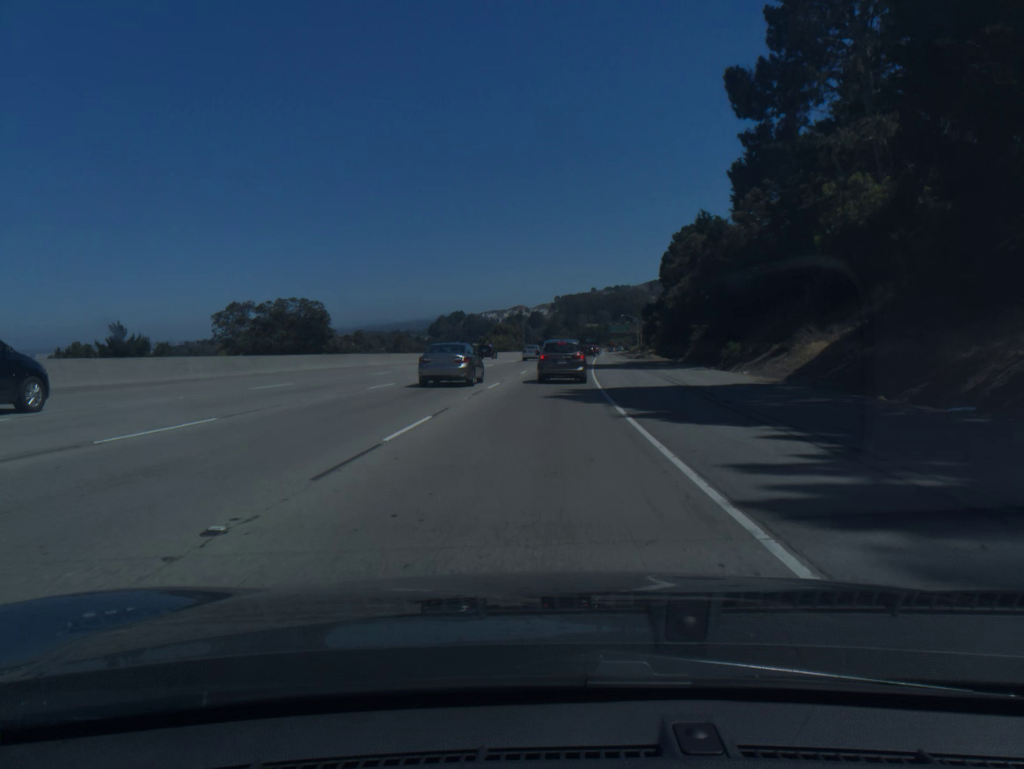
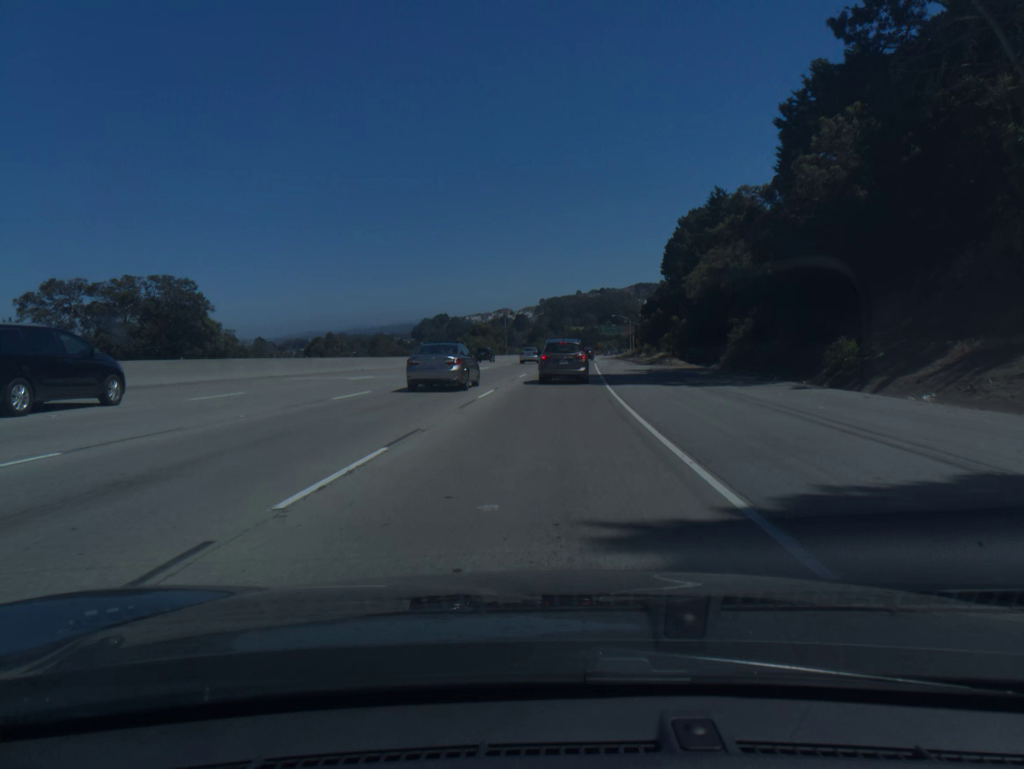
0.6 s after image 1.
(+0.2, +19.2) m; +1°
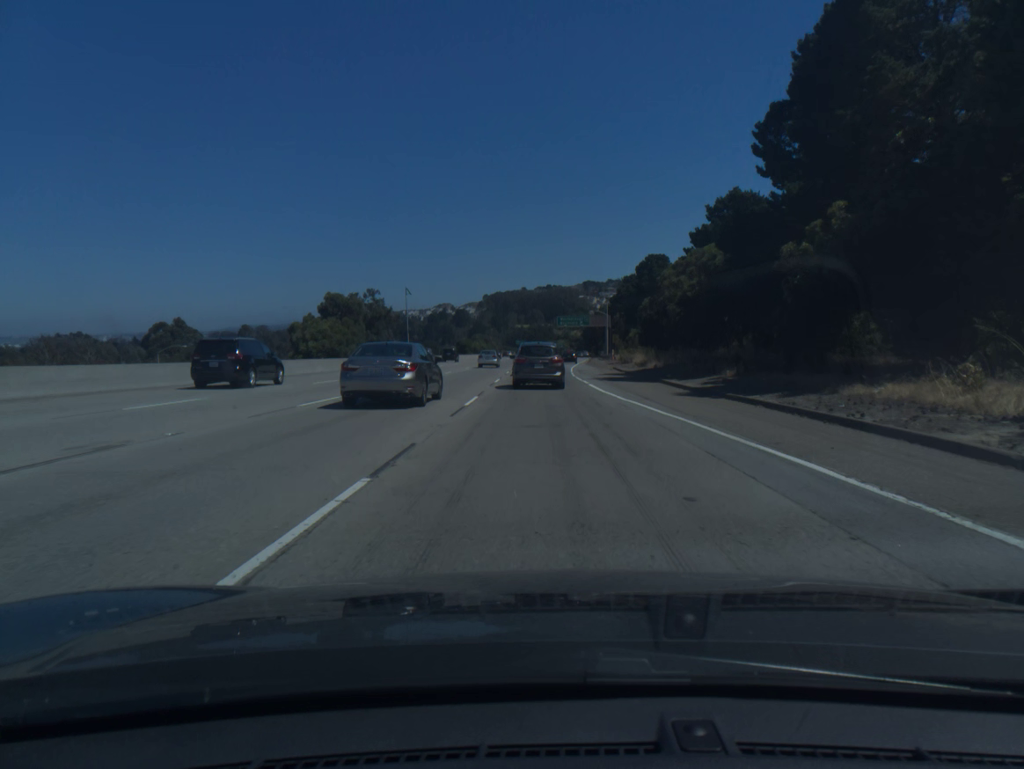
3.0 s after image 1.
(+3.0, +75.3) m; +4°
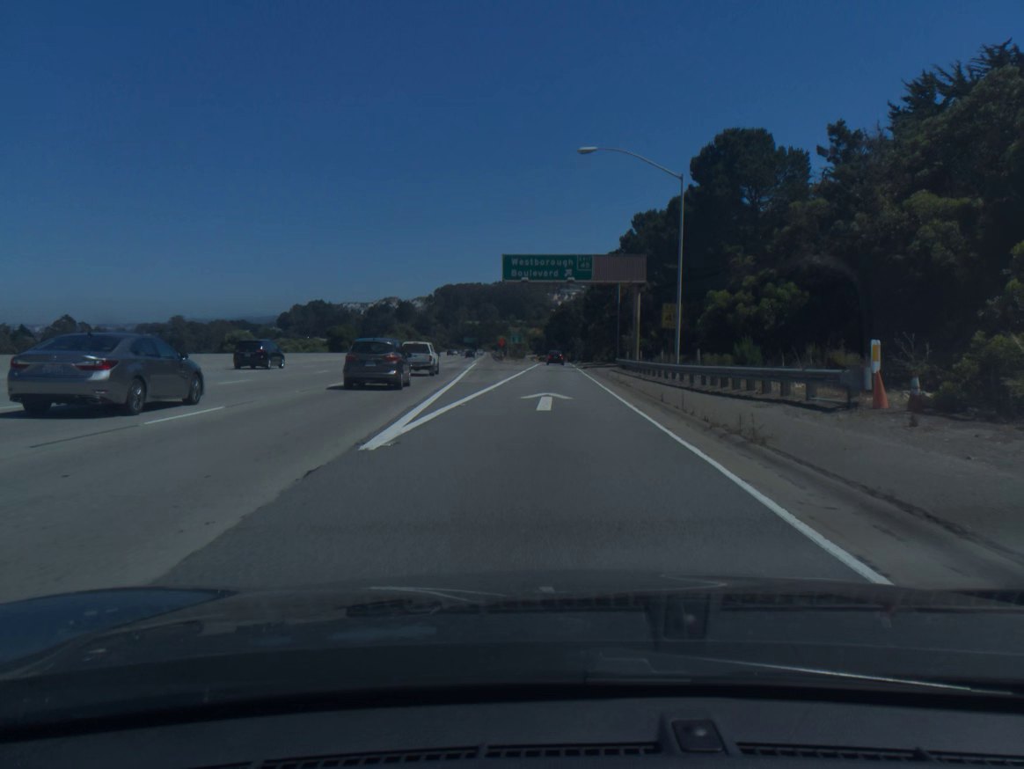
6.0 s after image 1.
(+2.6, +93.3) m; +3°
